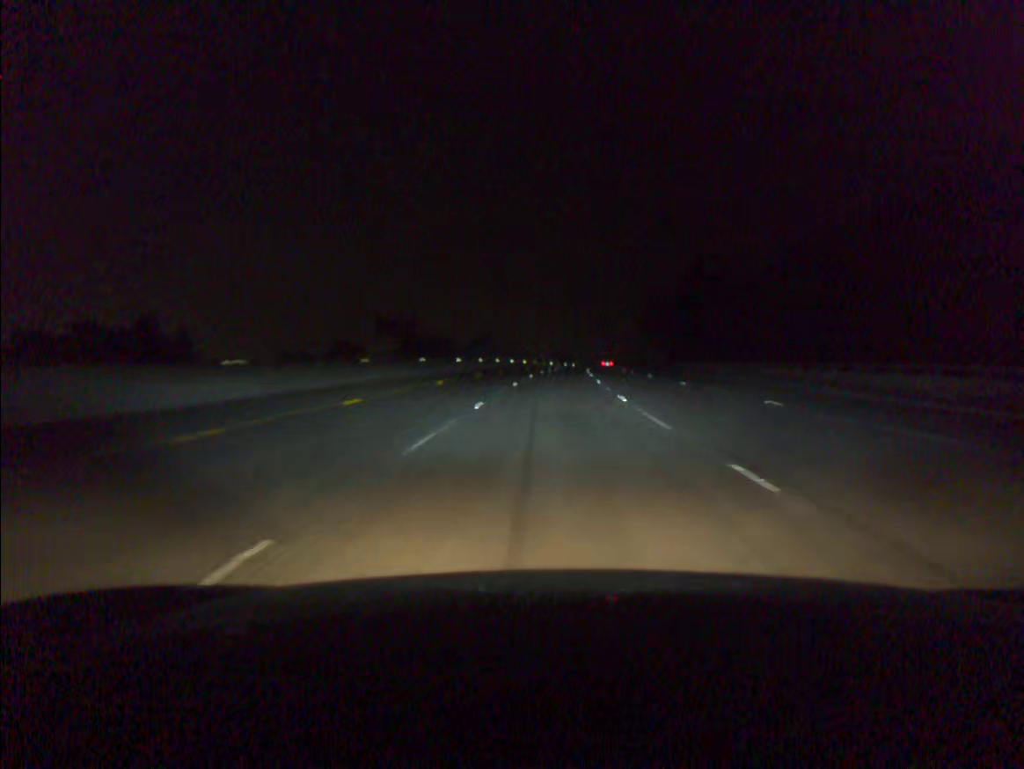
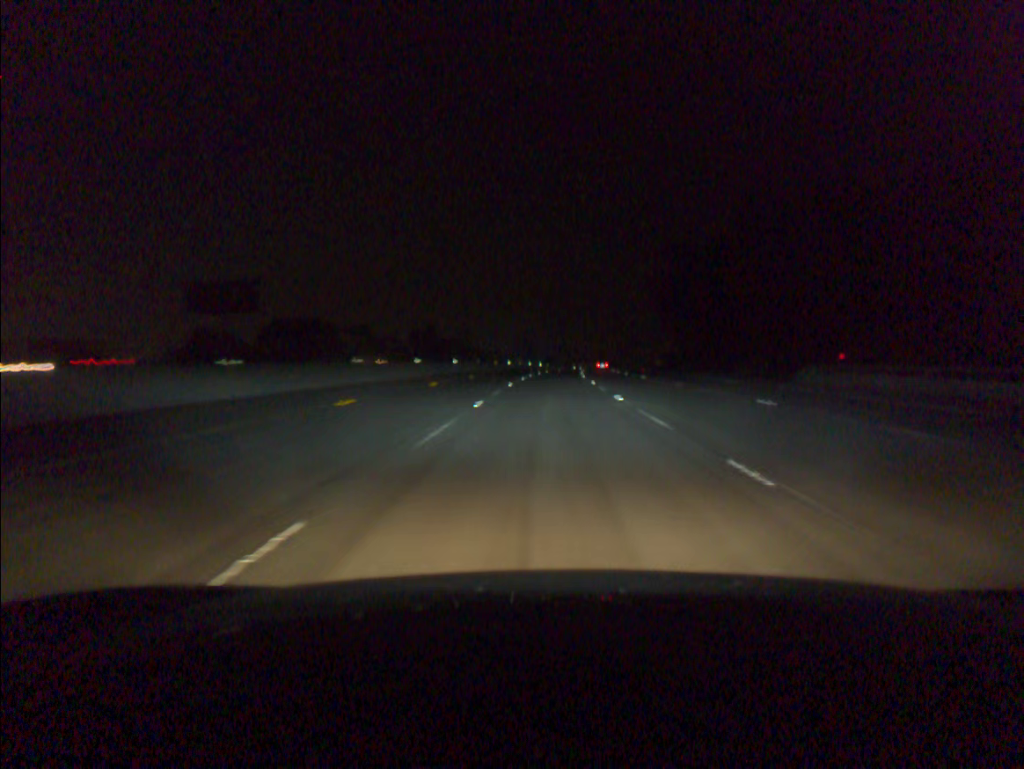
(+1.4, +58.1) m; +3°
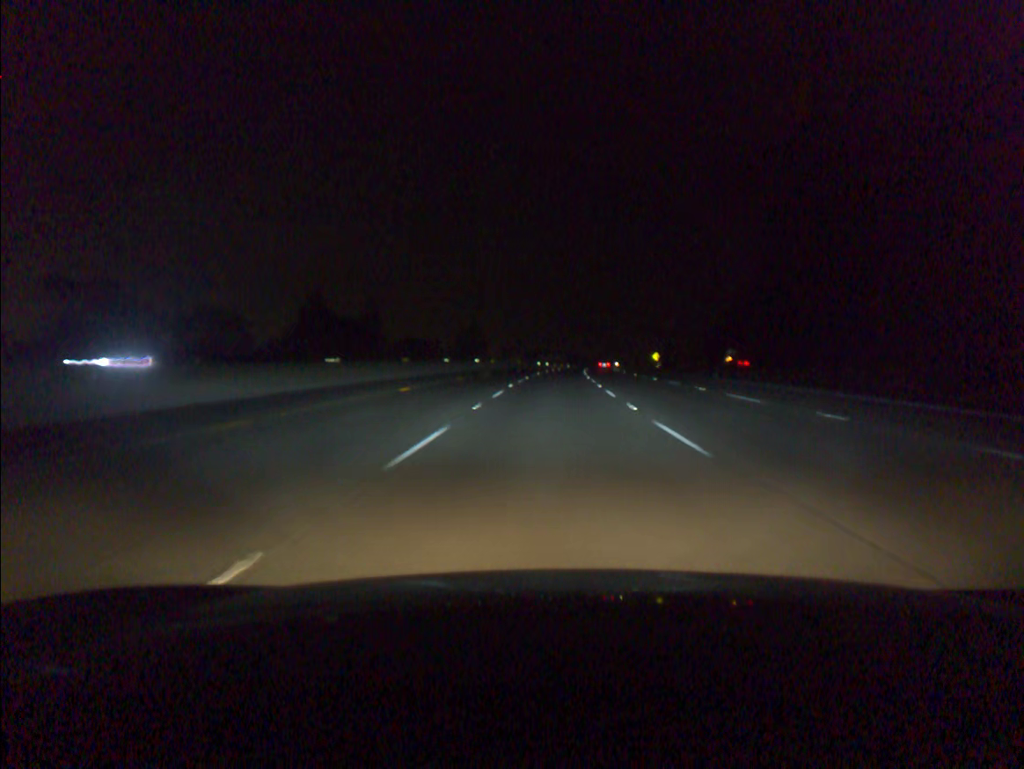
(+2.0, +77.9) m; +3°
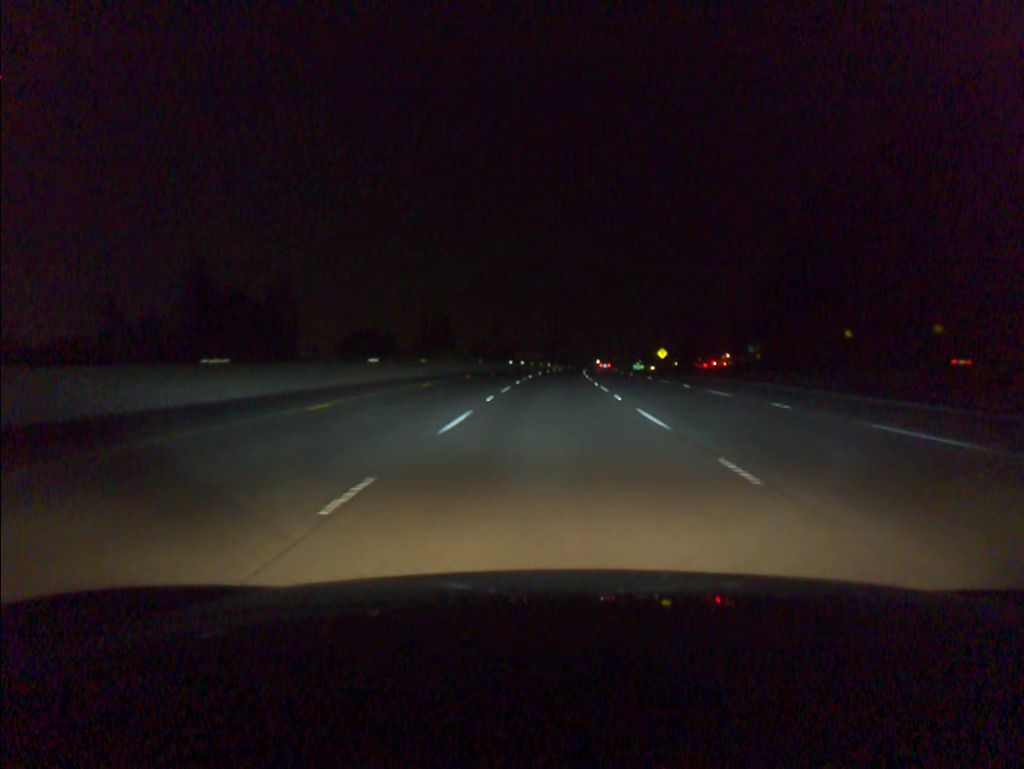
(+0.5, +39.1) m; +2°
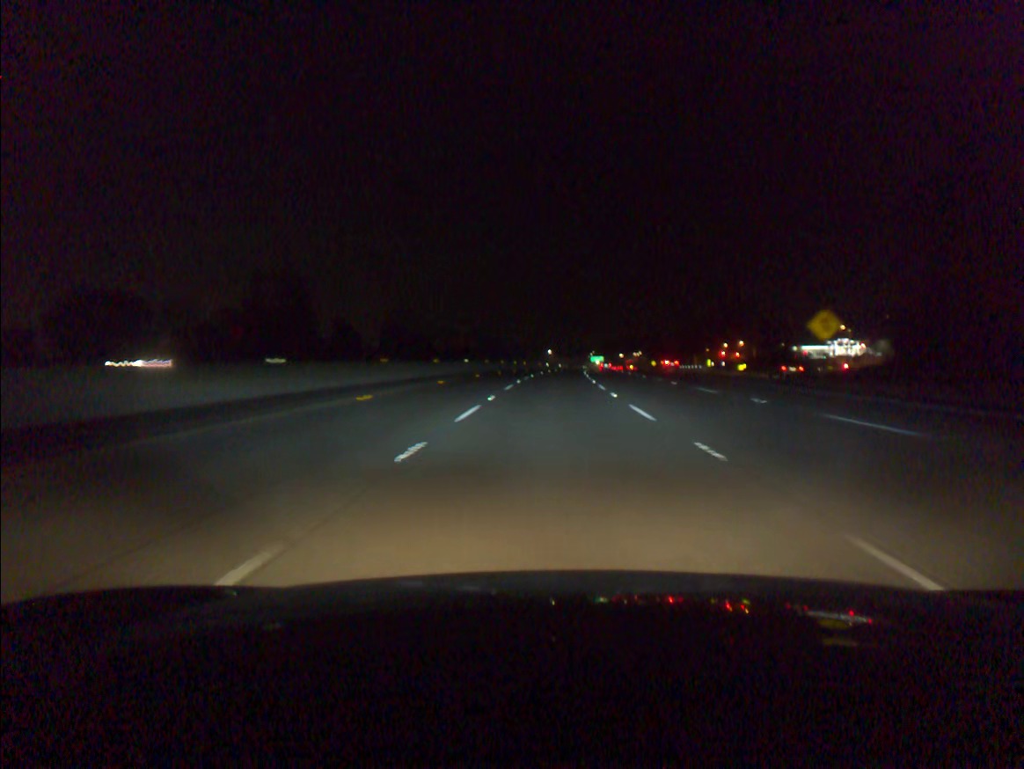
(+3.4, +97.8) m; +4°
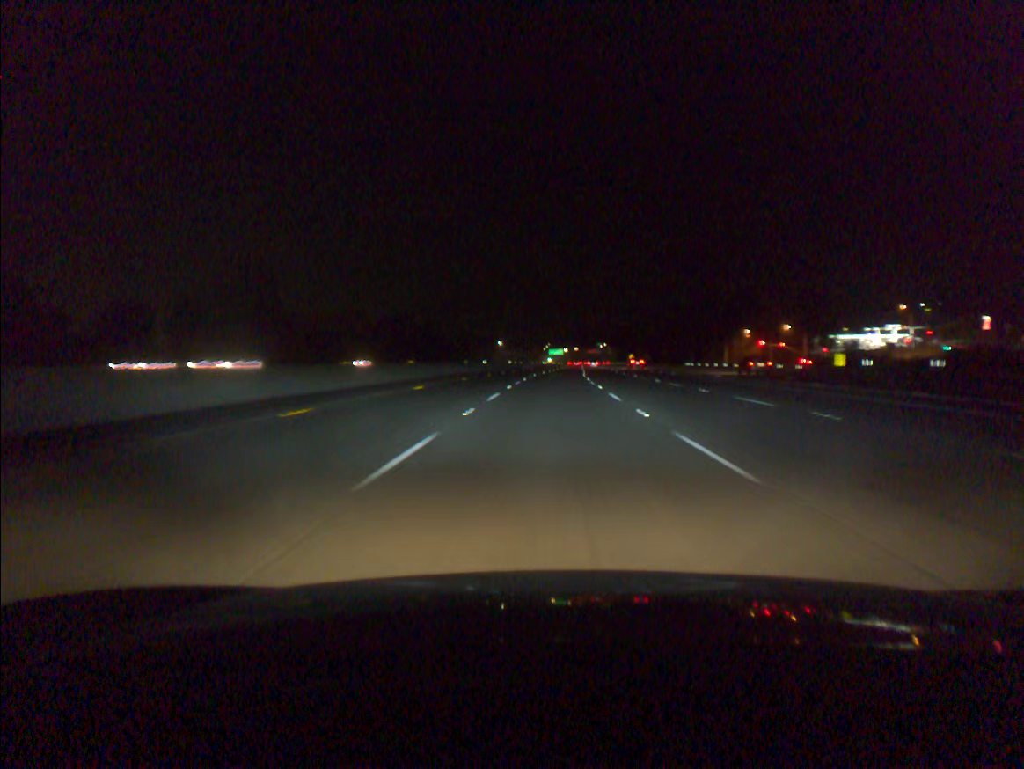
(+2.3, +78.3) m; +3°
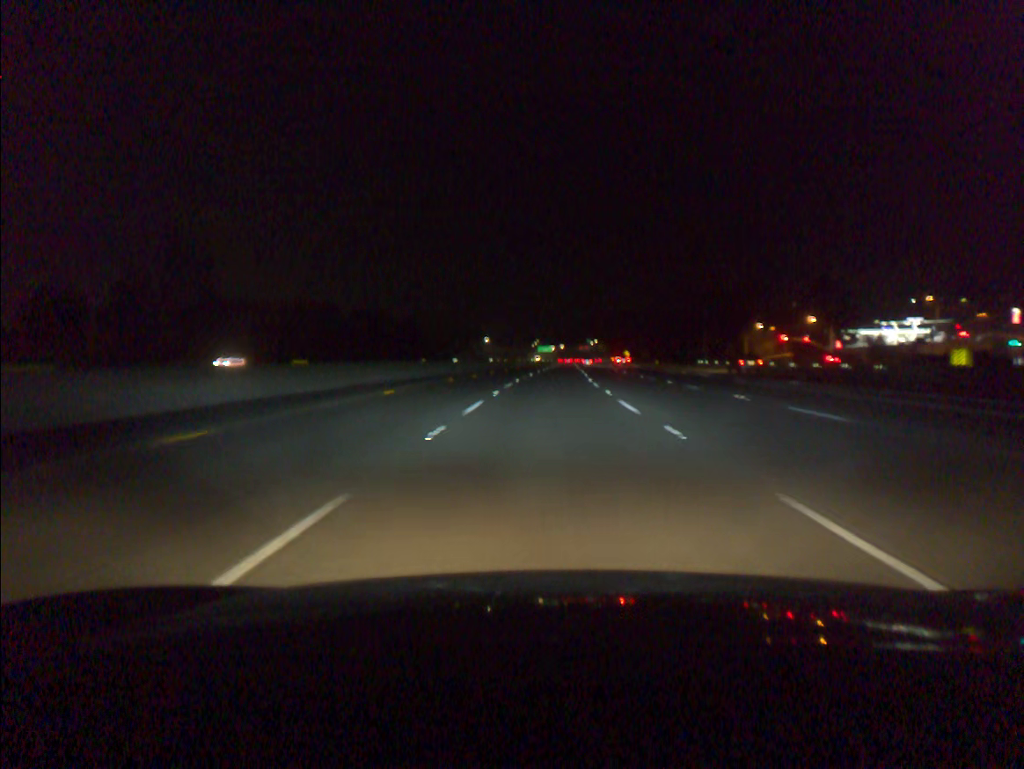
(+0.1, +19.6) m; +1°
